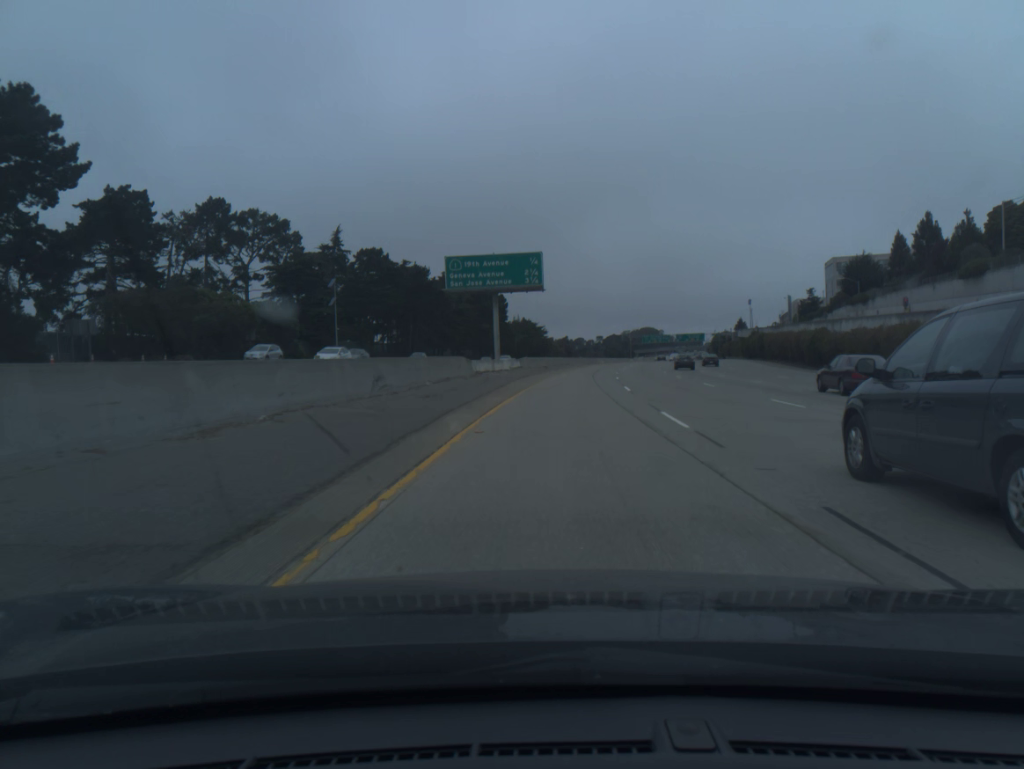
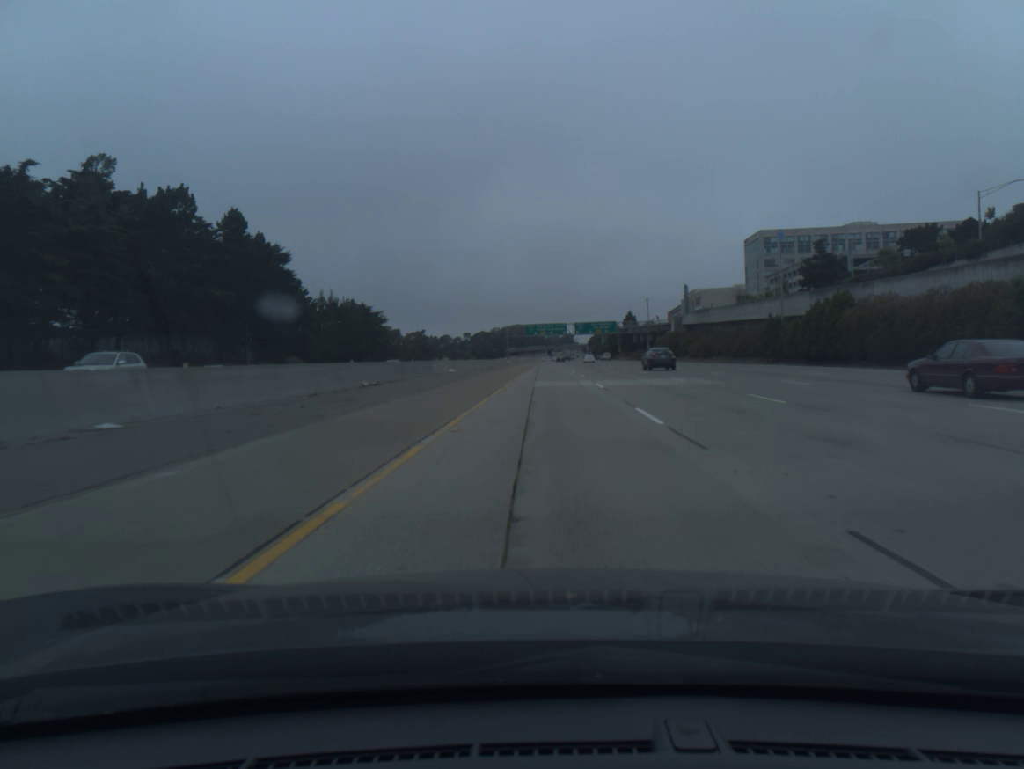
(+10.3, +102.0) m; +10°
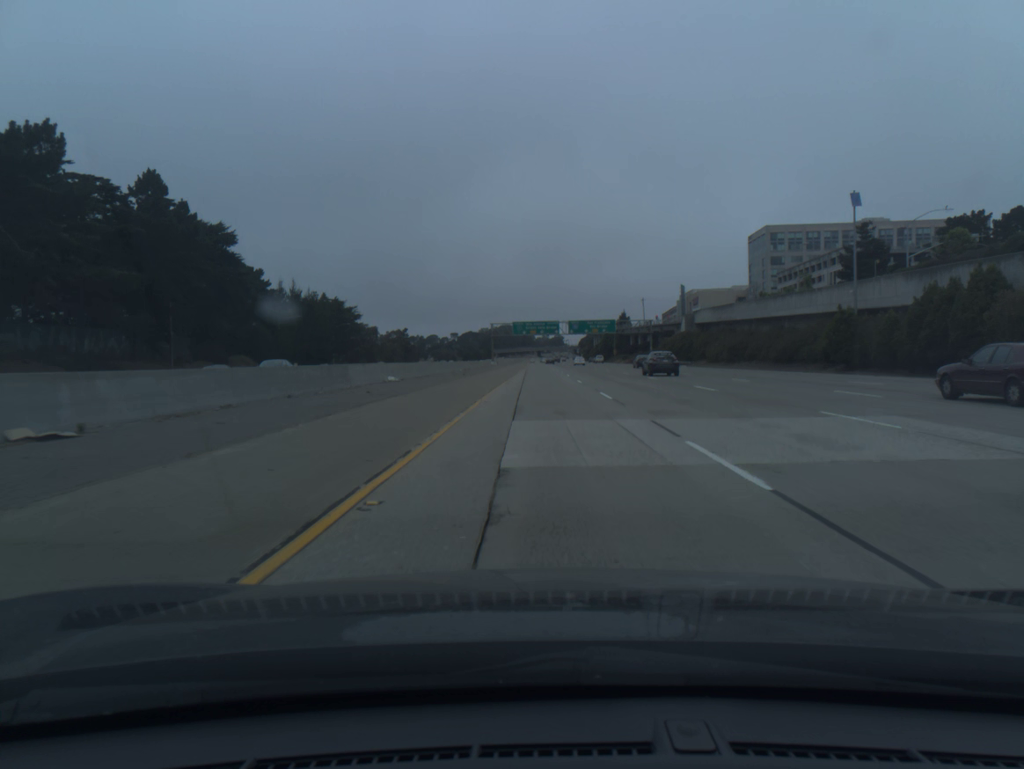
(+0.1, +20.6) m; +1°
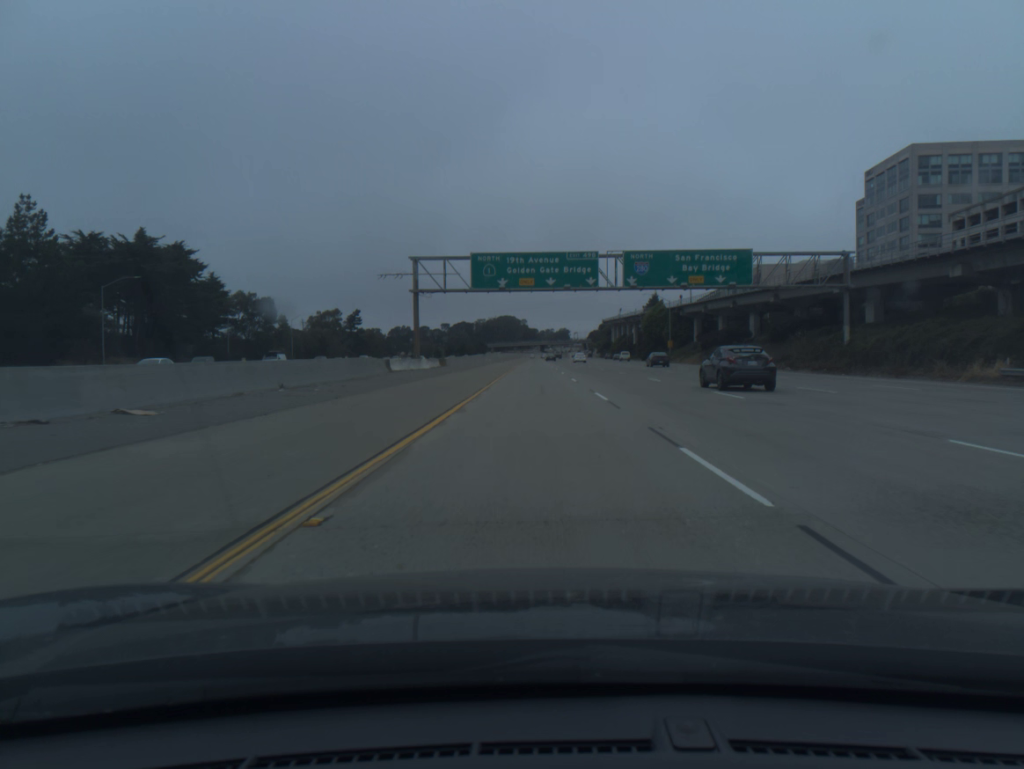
(+0.4, +103.1) m; 0°
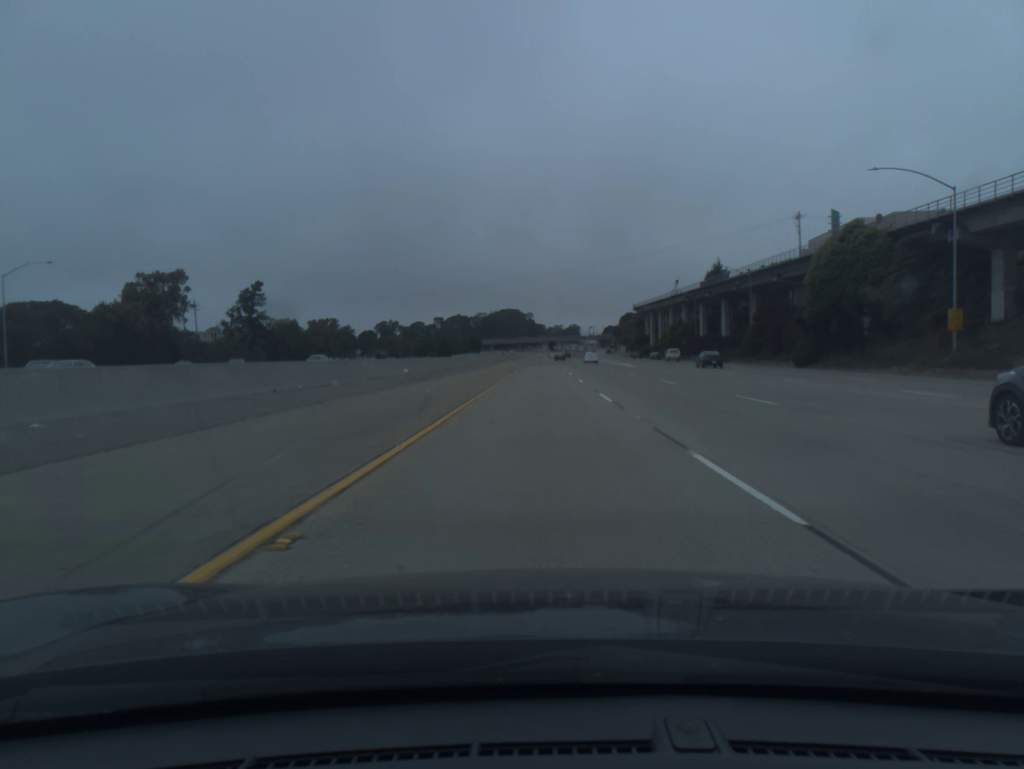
(-0.6, +102.8) m; -1°
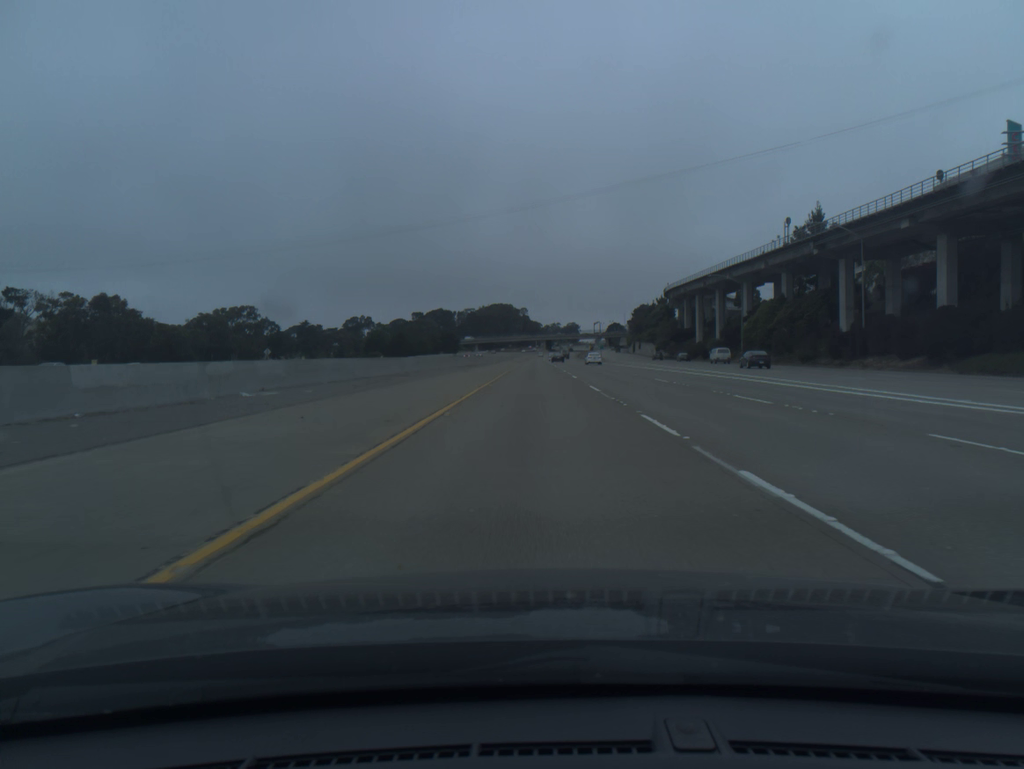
(+0.3, +82.0) m; 0°
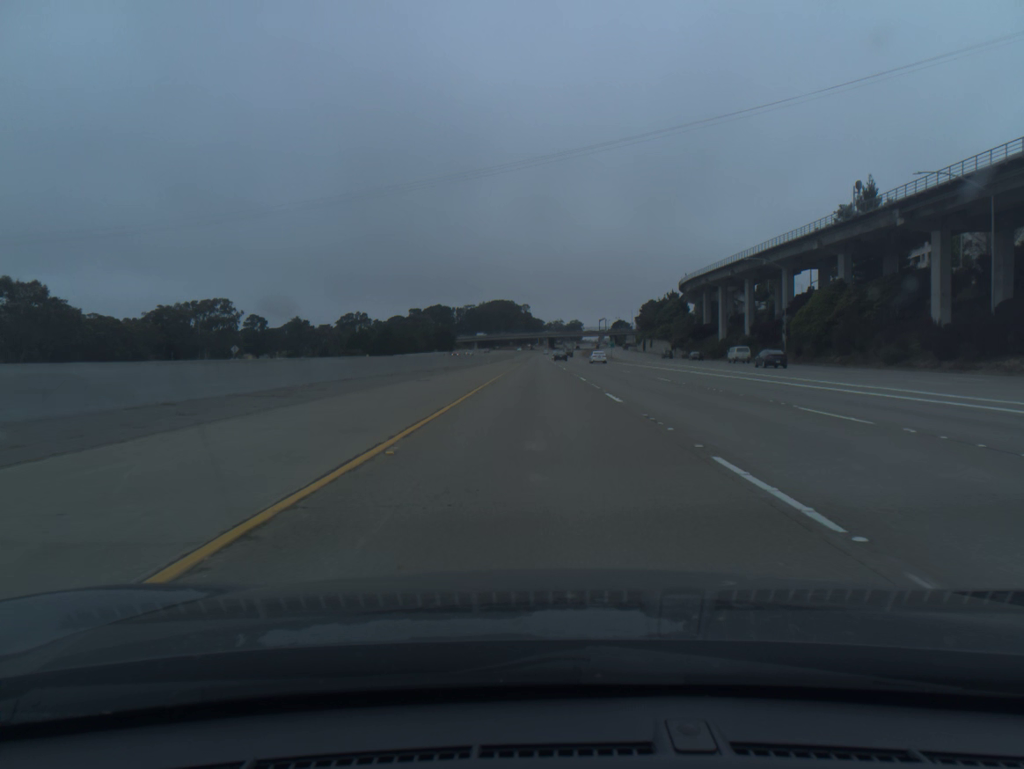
(0.0, +20.5) m; 0°
